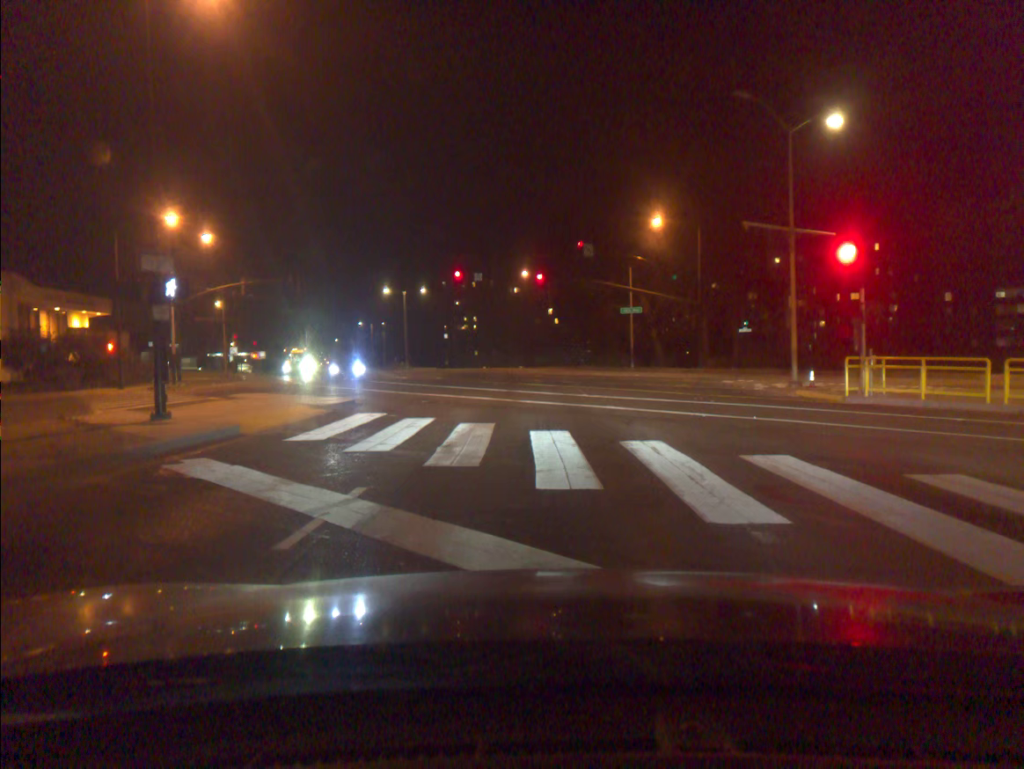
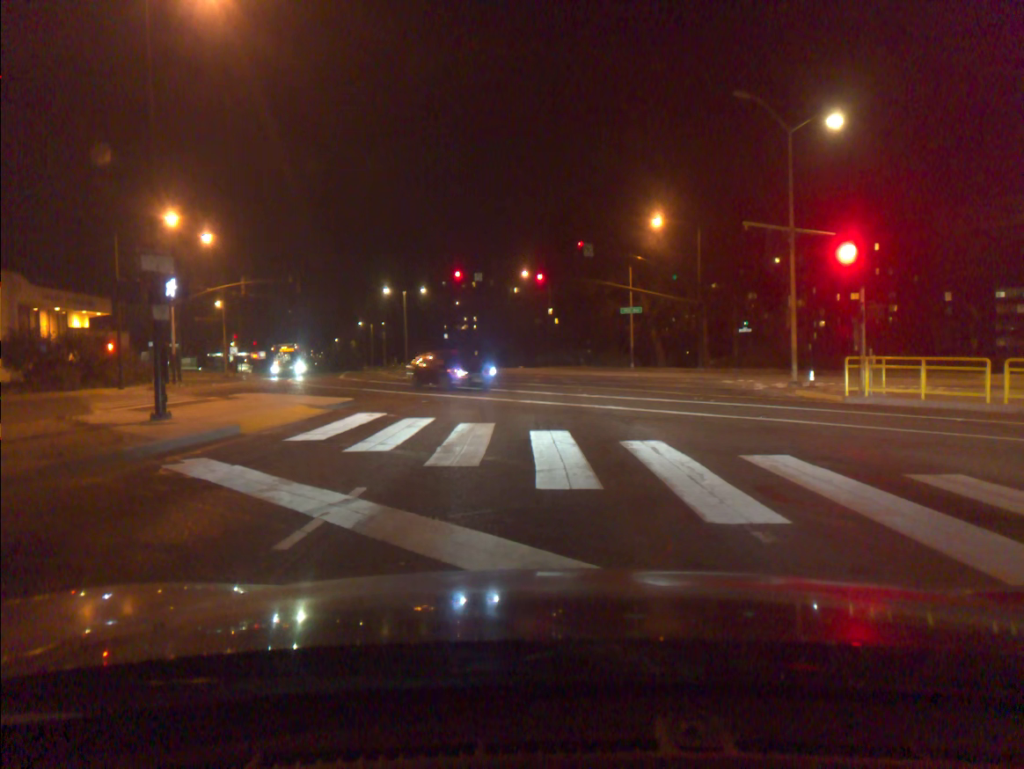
(0.0, 0.0) m; 0°
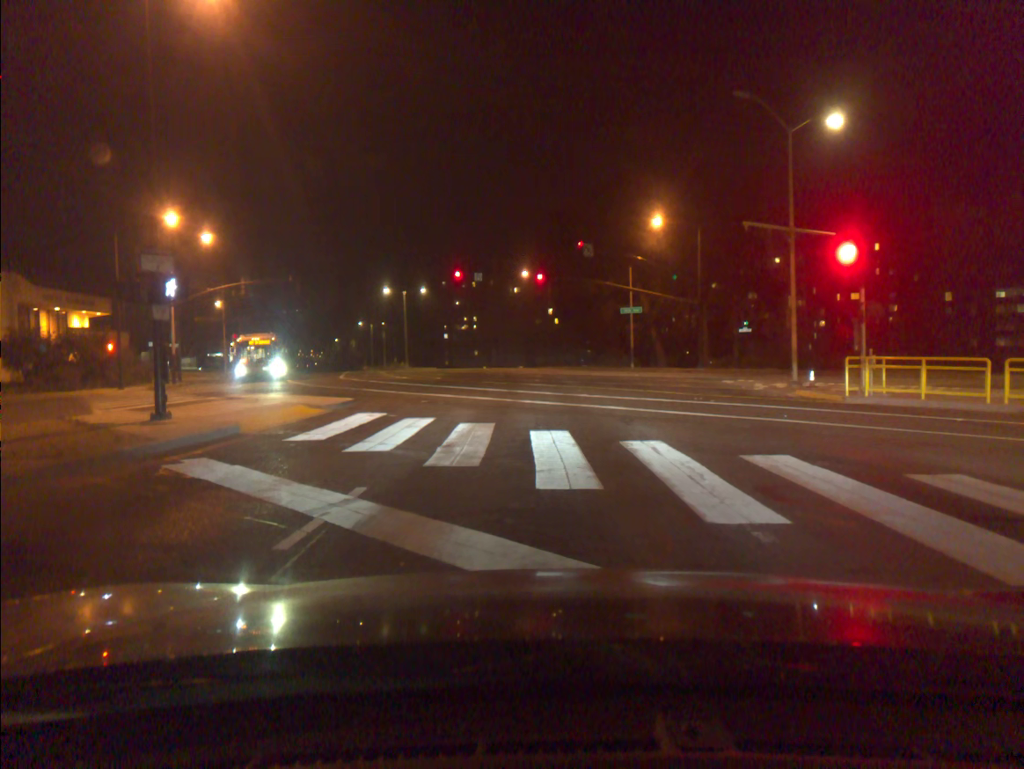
(0.0, 0.0) m; 0°
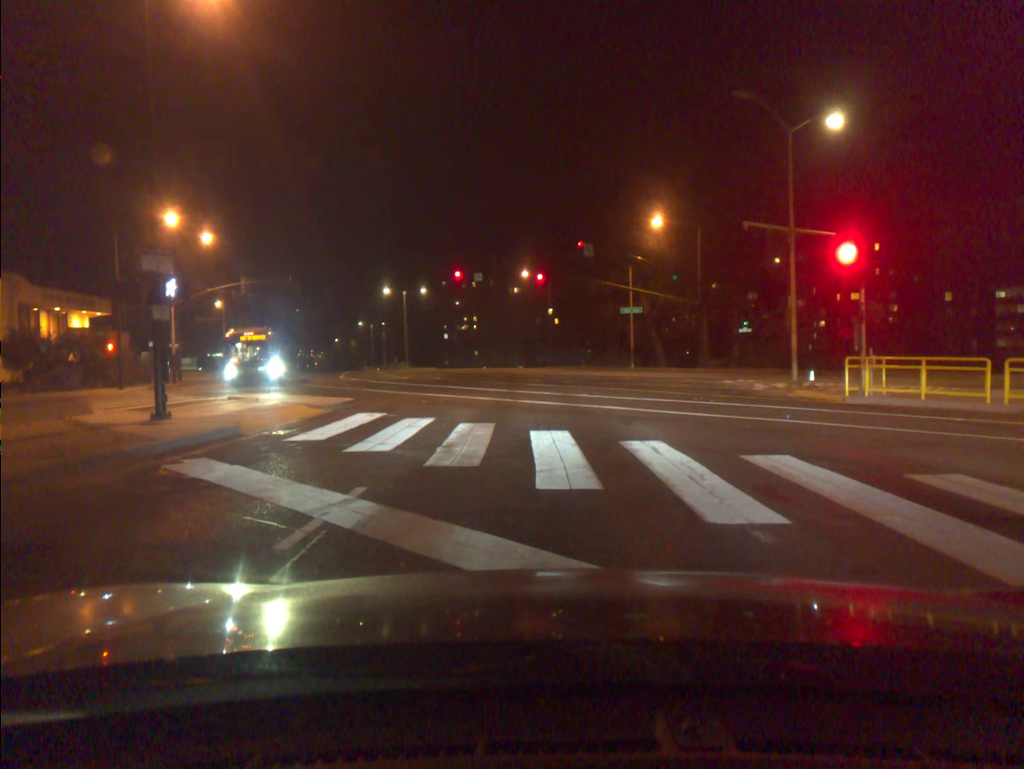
(0.0, 0.0) m; 0°
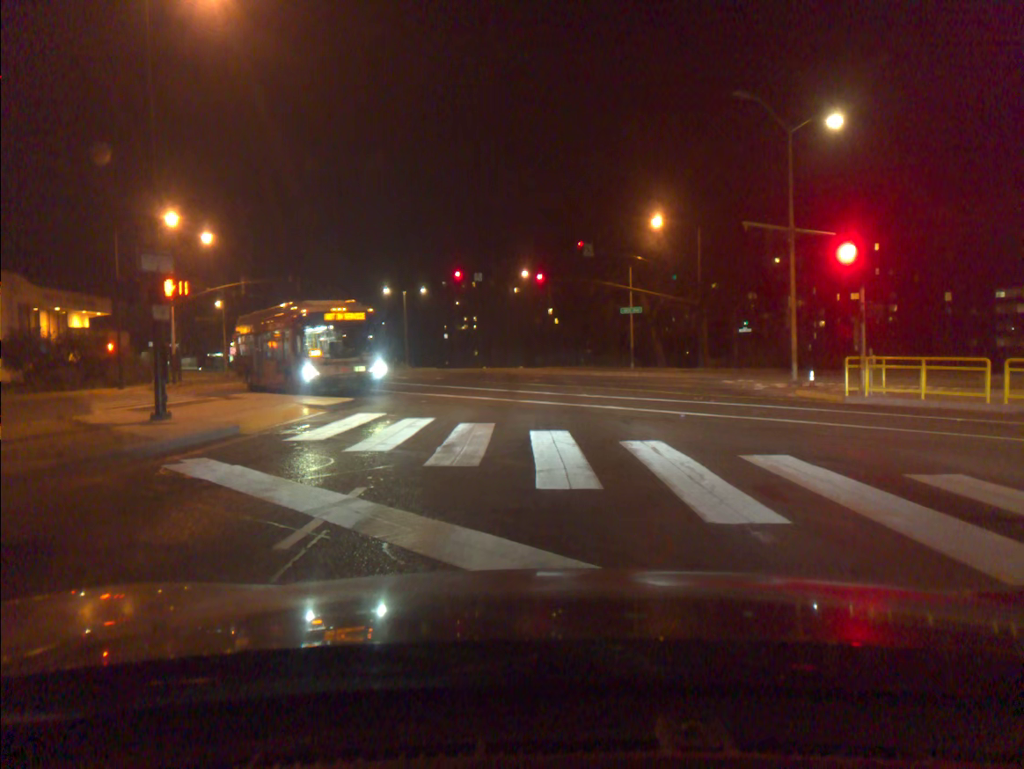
(0.0, 0.0) m; 0°
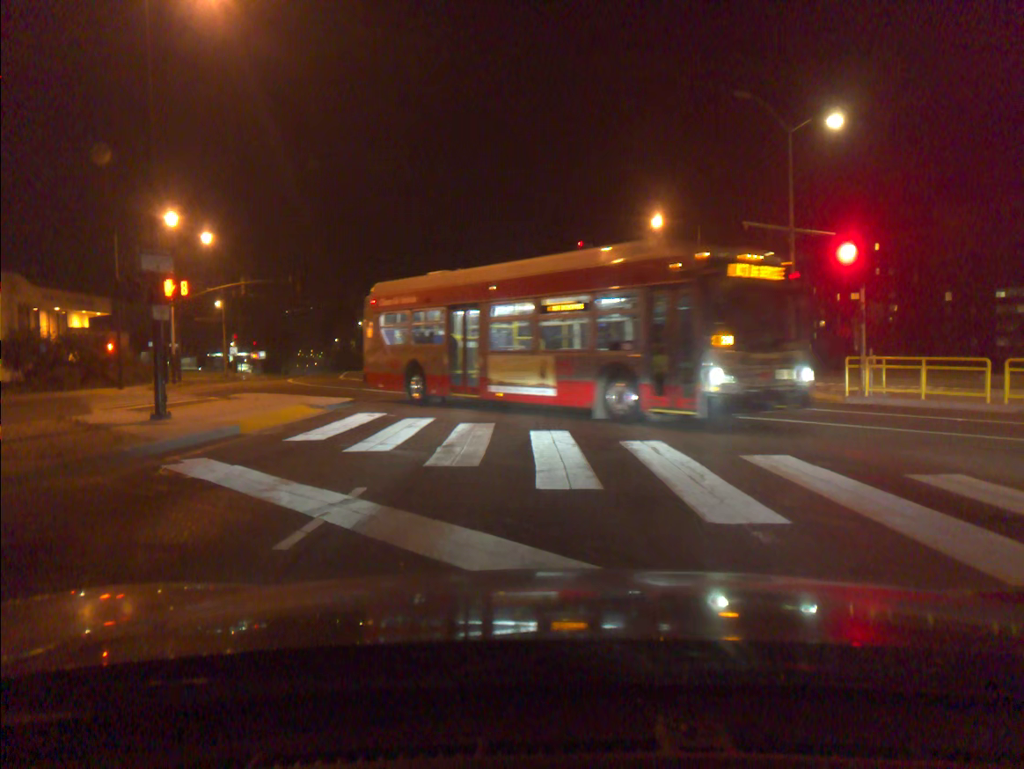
(0.0, 0.0) m; 0°
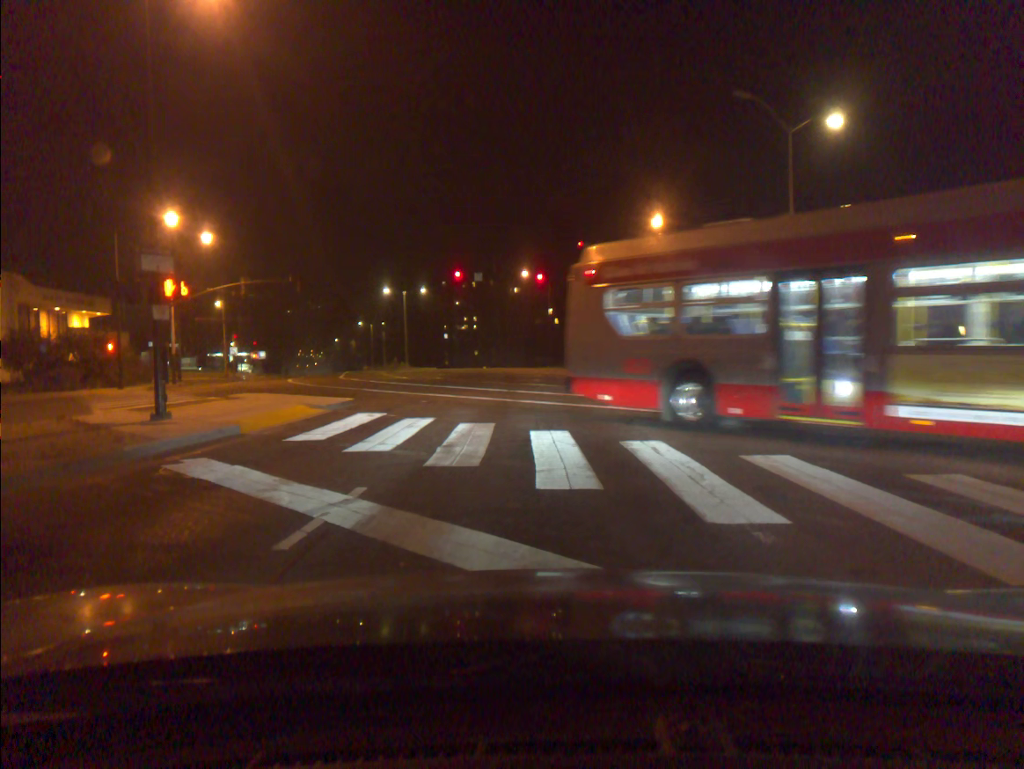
(0.0, 0.0) m; 0°
